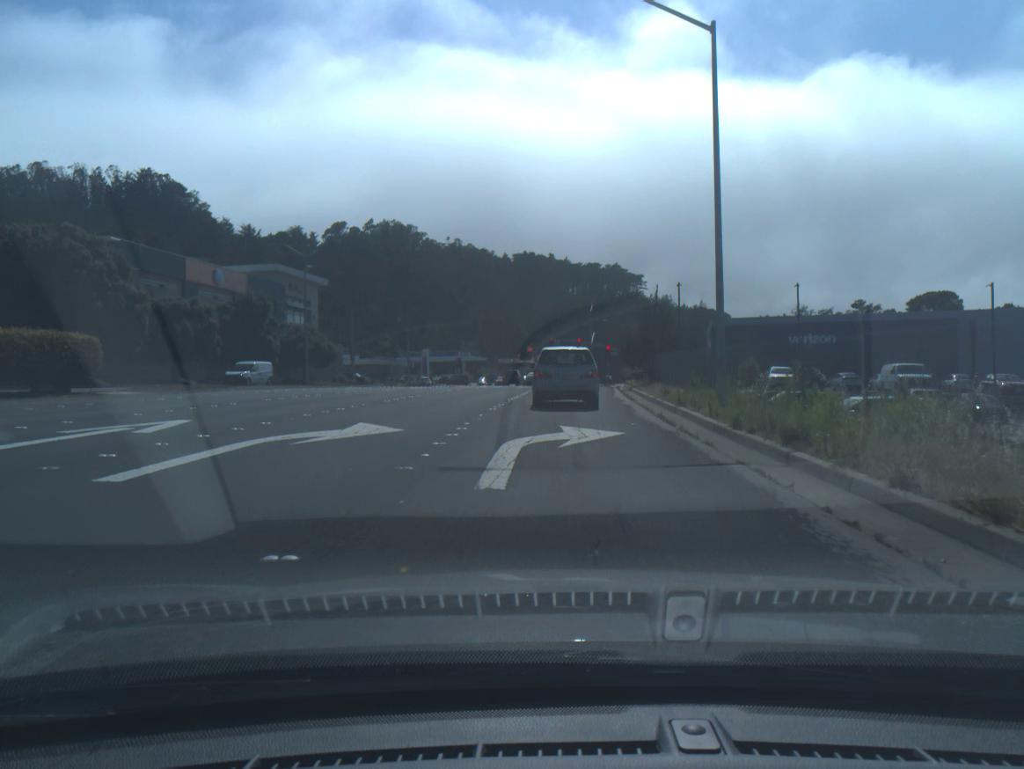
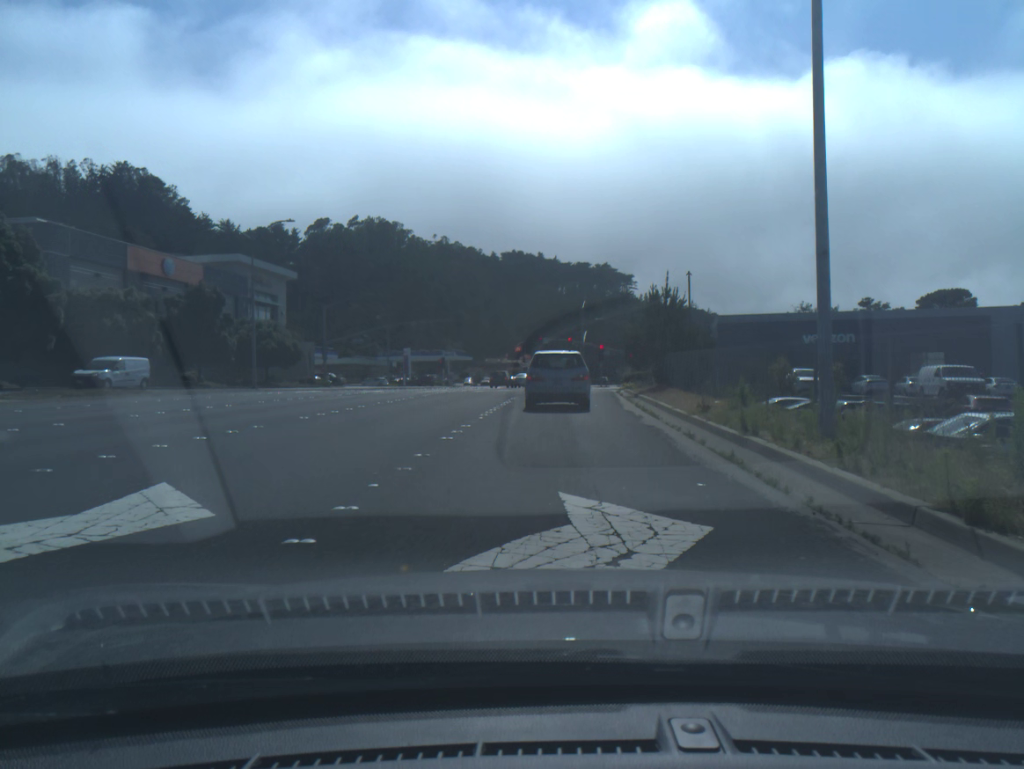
(0.0, +7.3) m; +1°
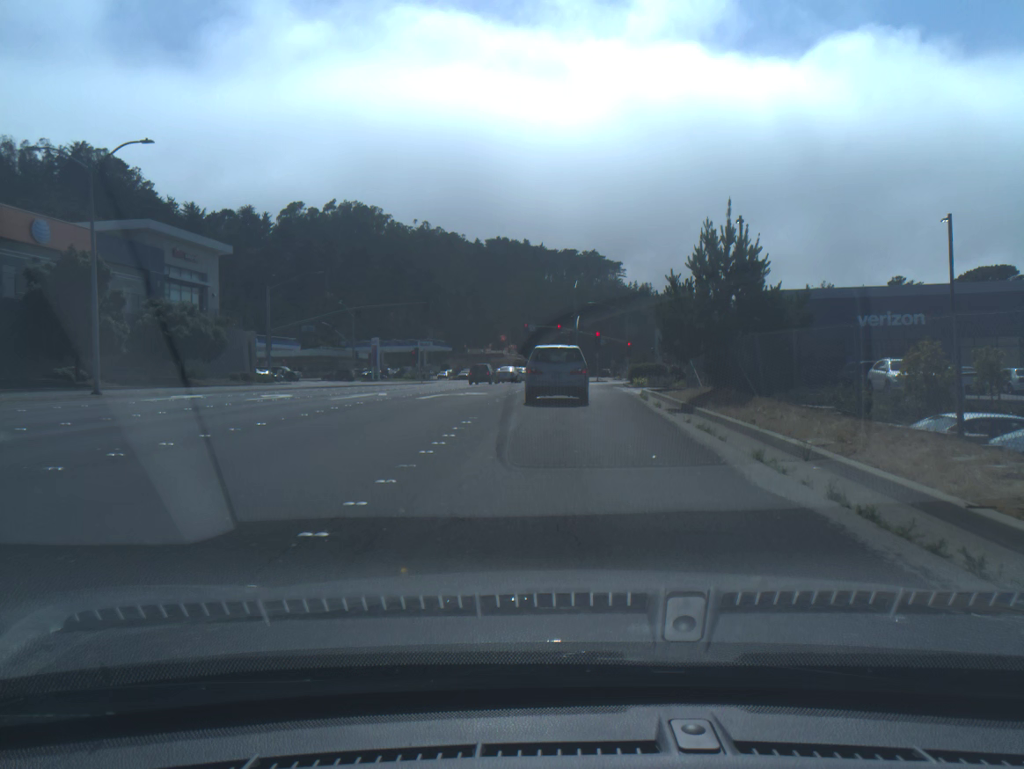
(+0.1, +14.2) m; +1°
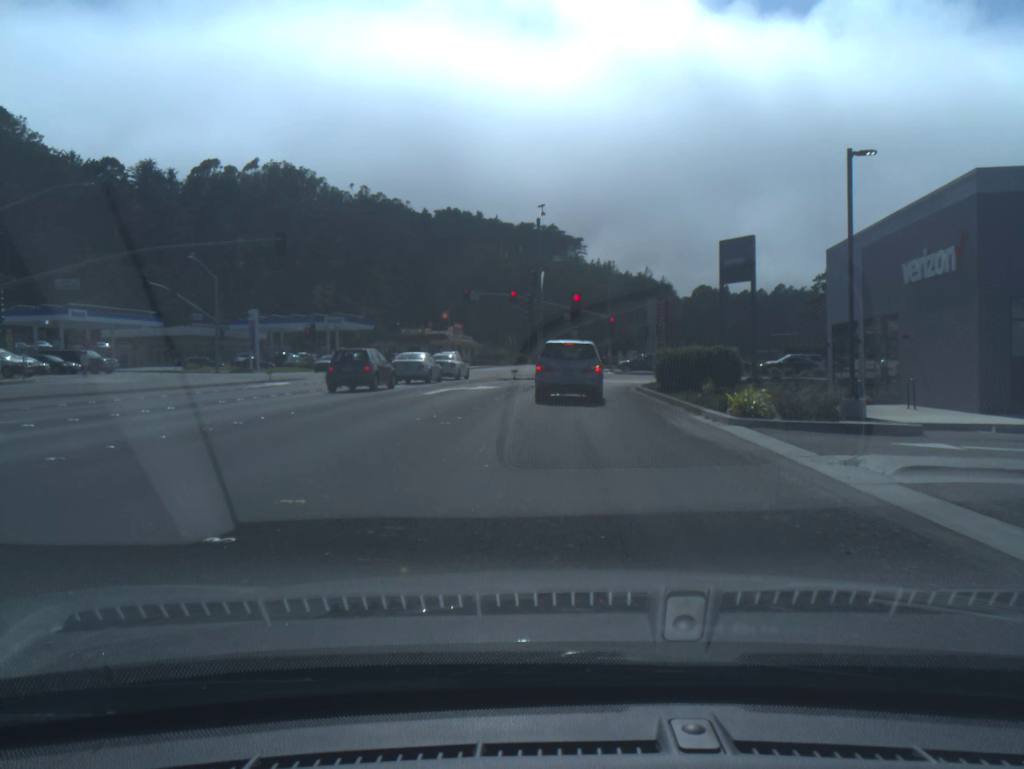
(+0.8, +31.9) m; +3°
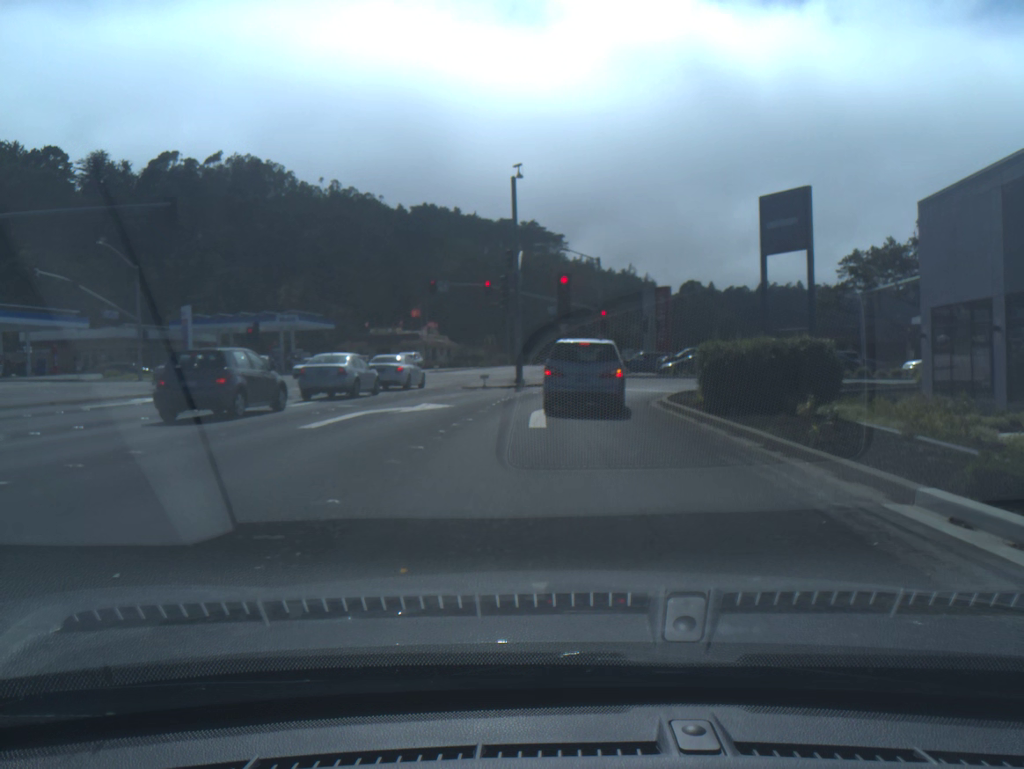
(+0.2, +10.8) m; +2°
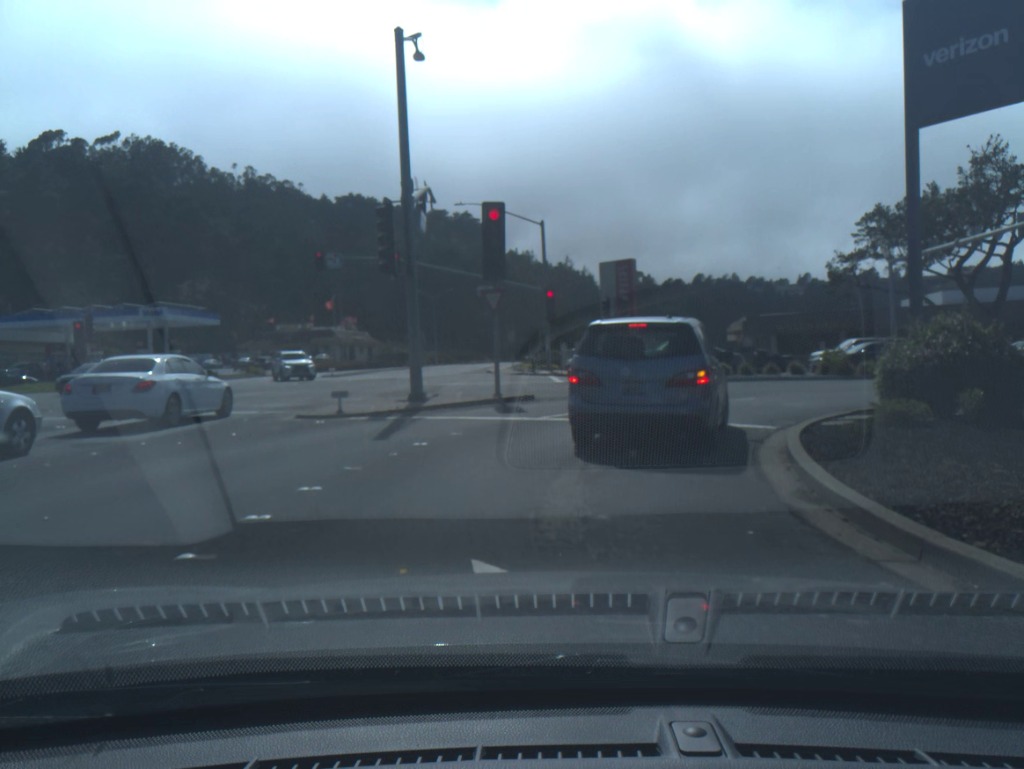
(+0.5, +16.3) m; +5°
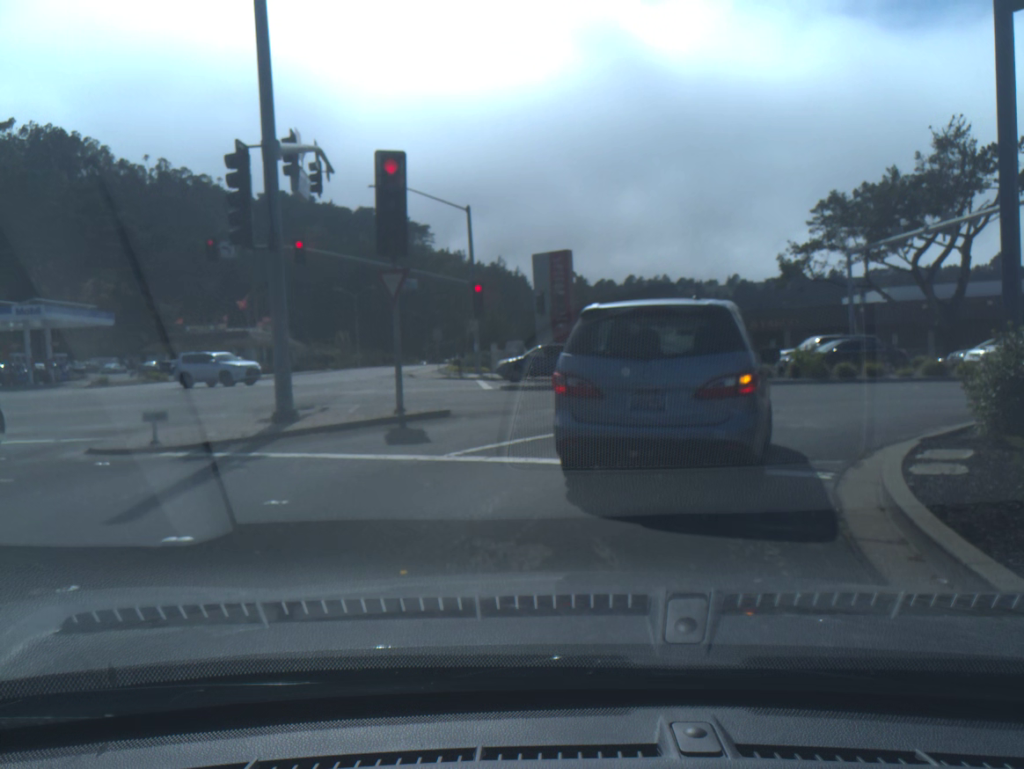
(+0.2, +5.2) m; +6°
